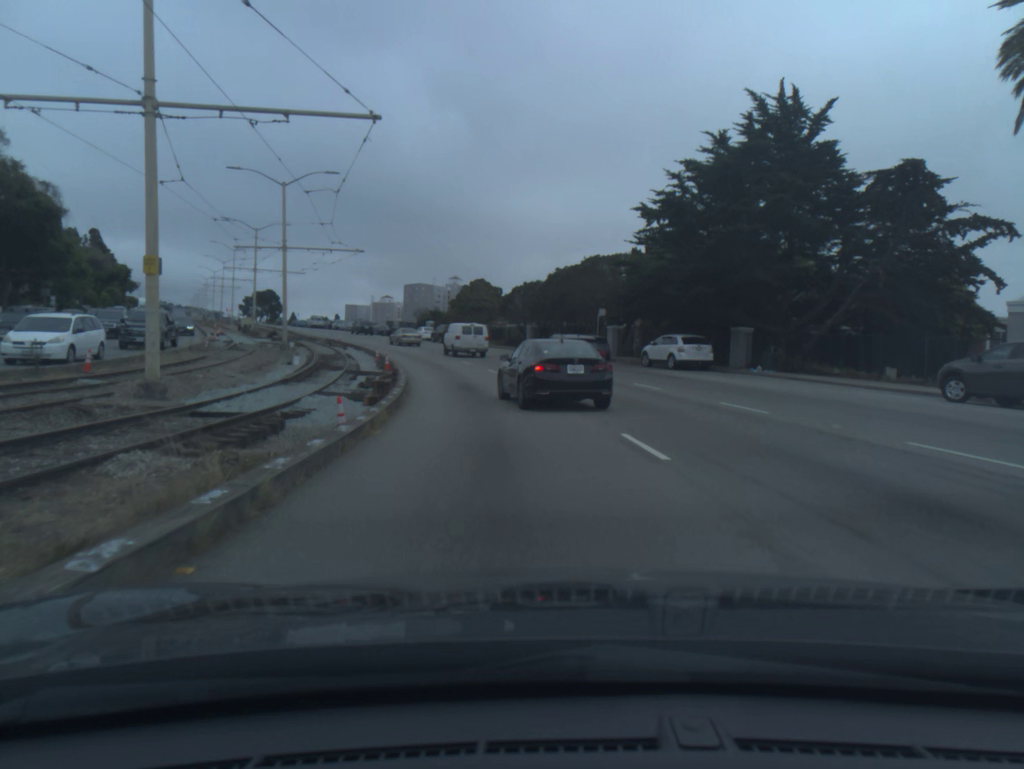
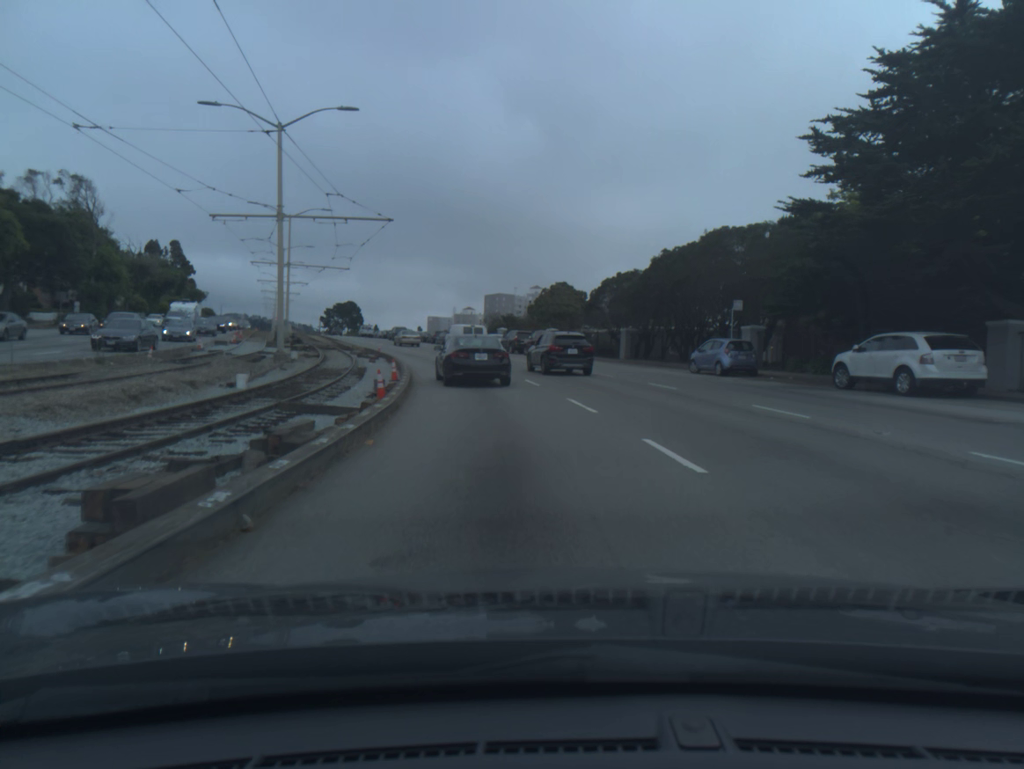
(-0.8, +15.6) m; -6°
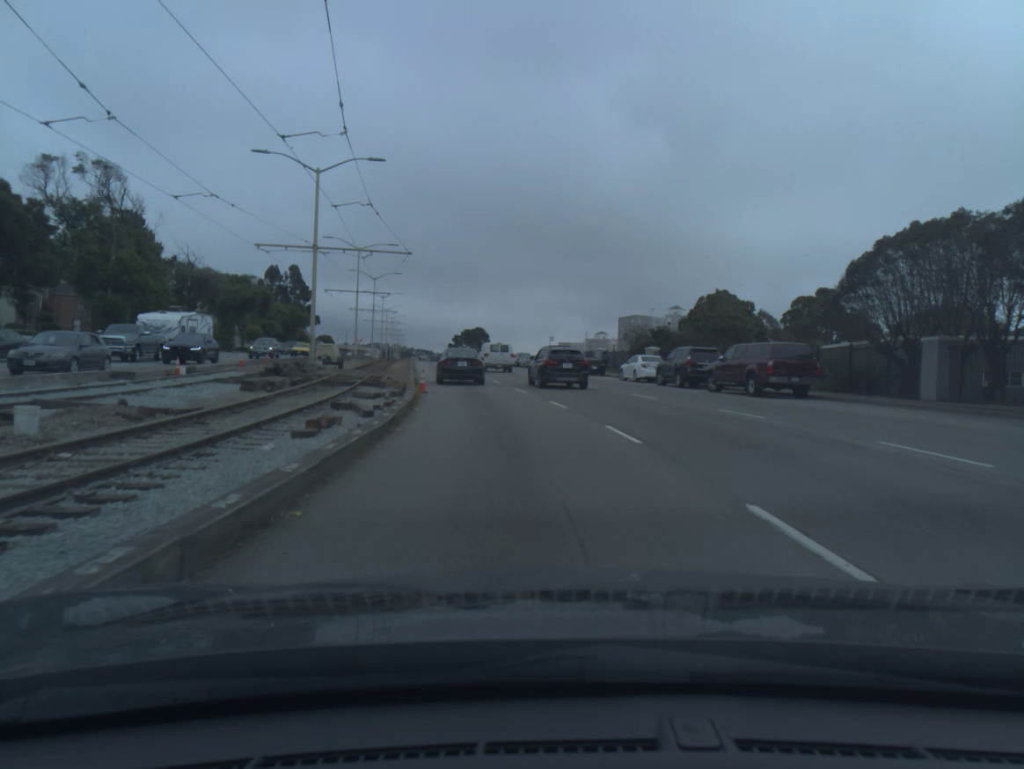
(-2.2, +26.0) m; -9°
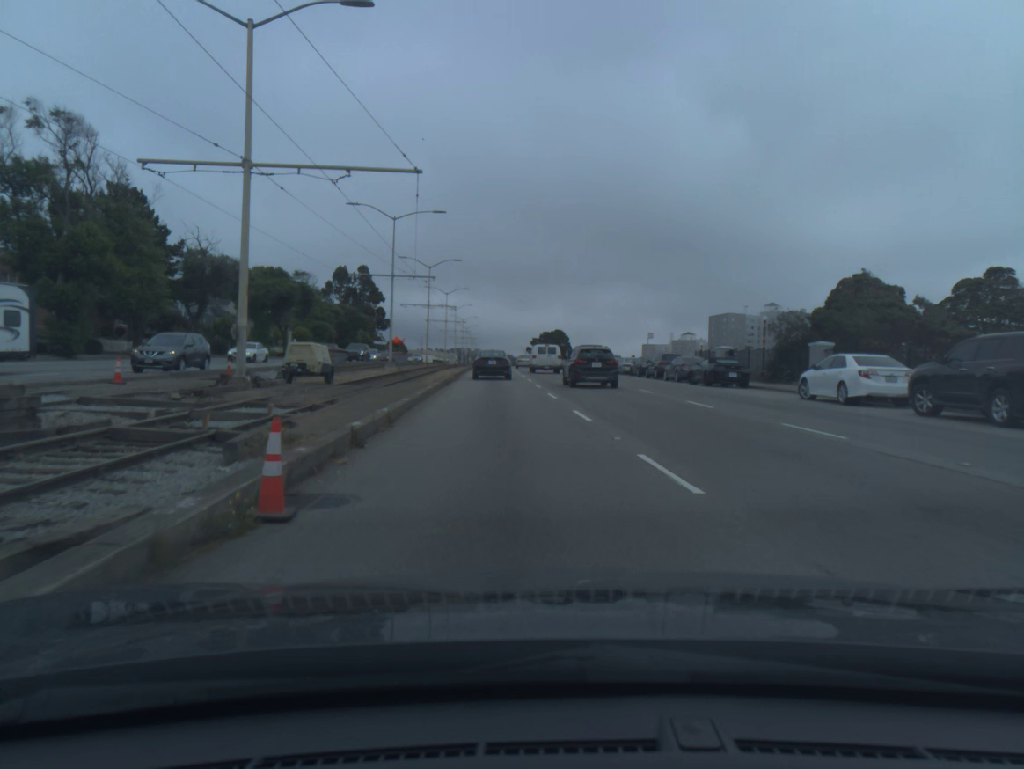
(-1.0, +18.8) m; -6°
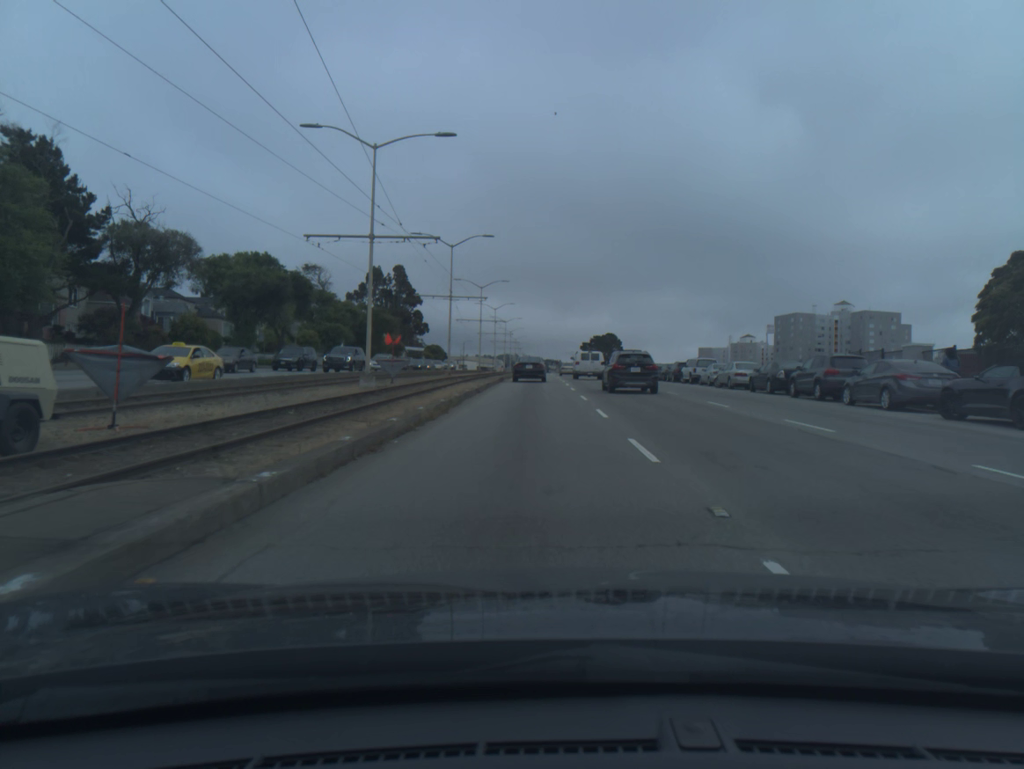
(-0.7, +19.9) m; -3°
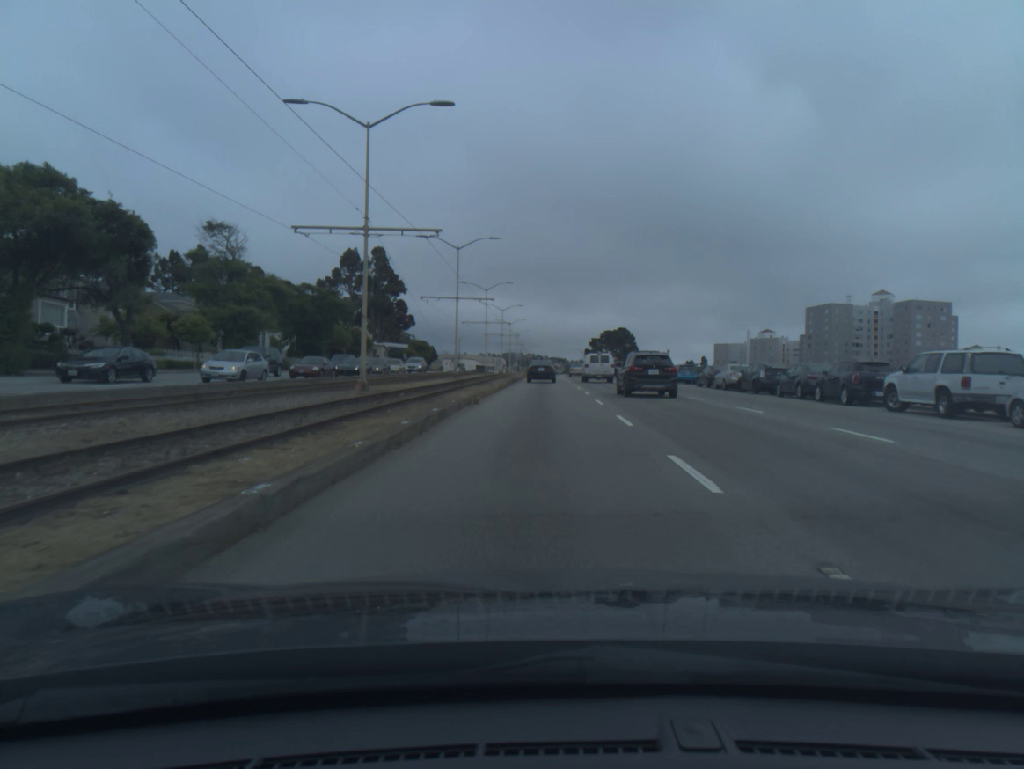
(-0.2, +31.2) m; 0°
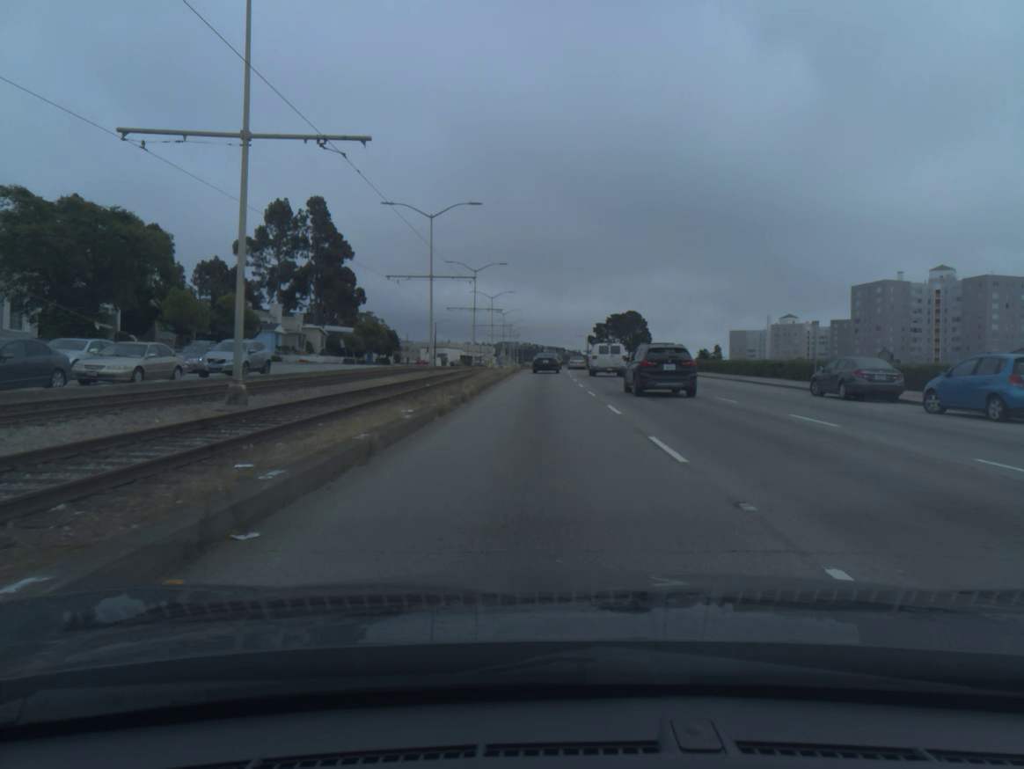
(+0.2, +42.3) m; 0°
